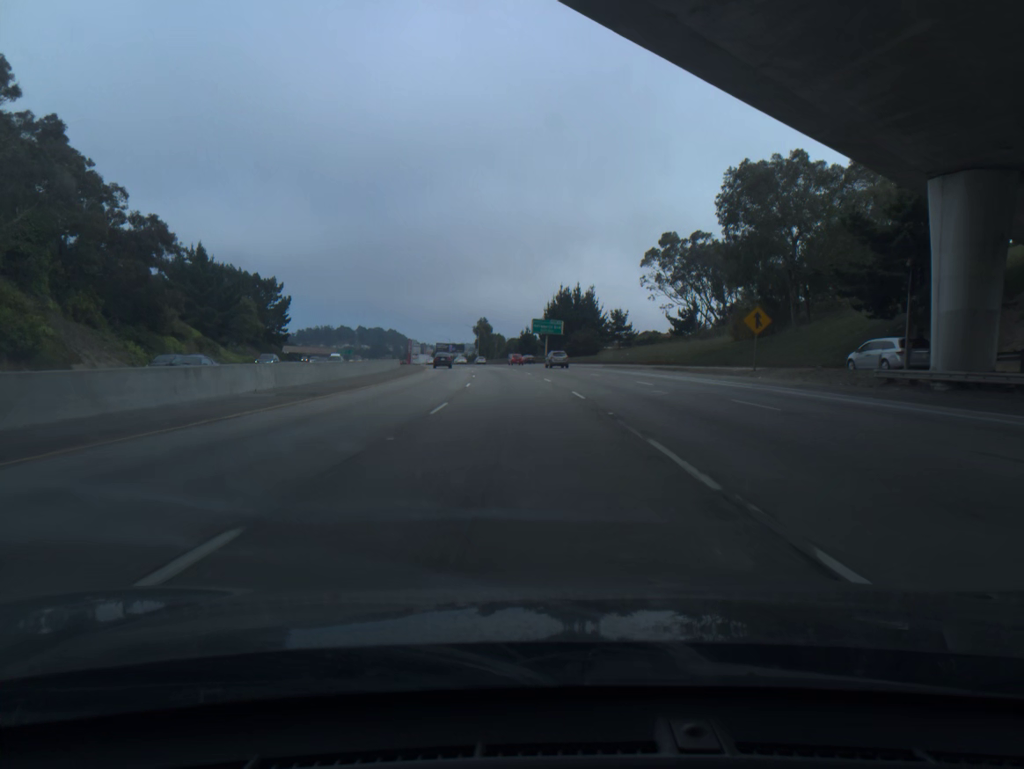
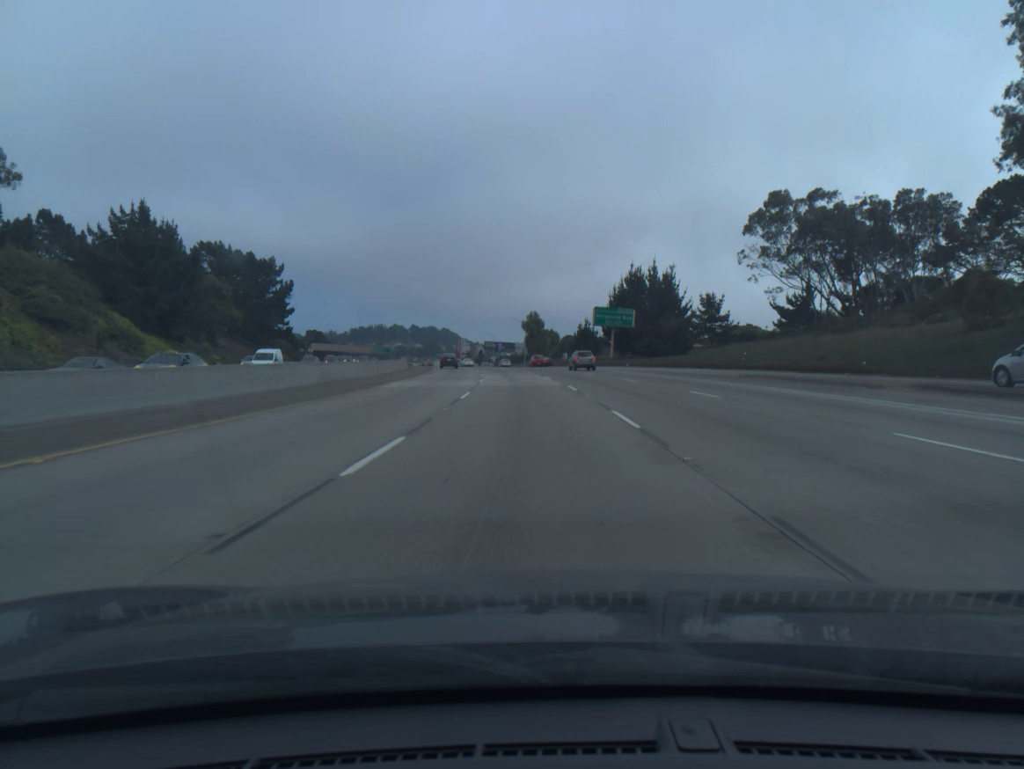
(-1.3, +37.6) m; -4°
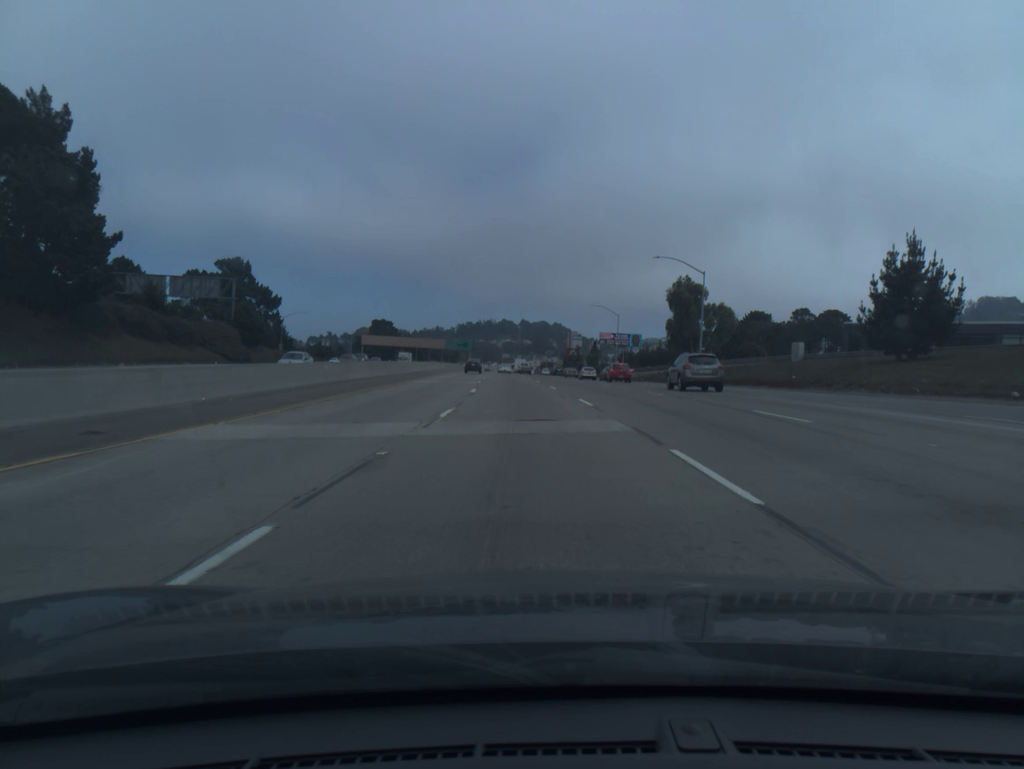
(-6.8, +93.7) m; -8°
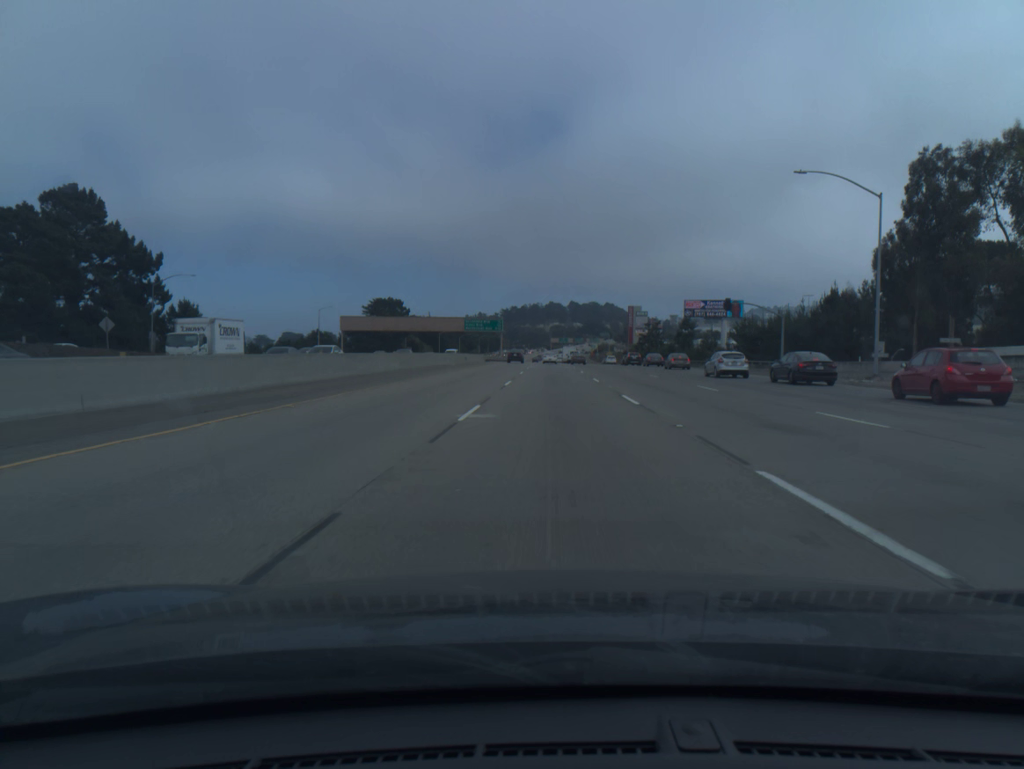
(-3.4, +74.9) m; -4°
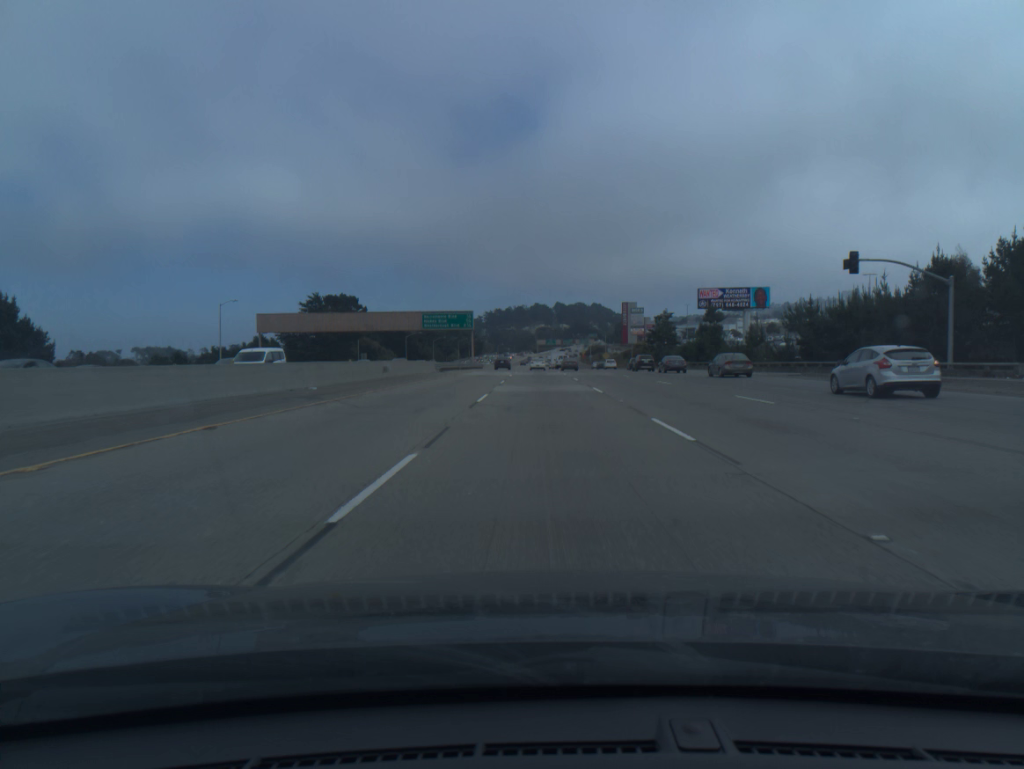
(+0.3, +37.1) m; +1°
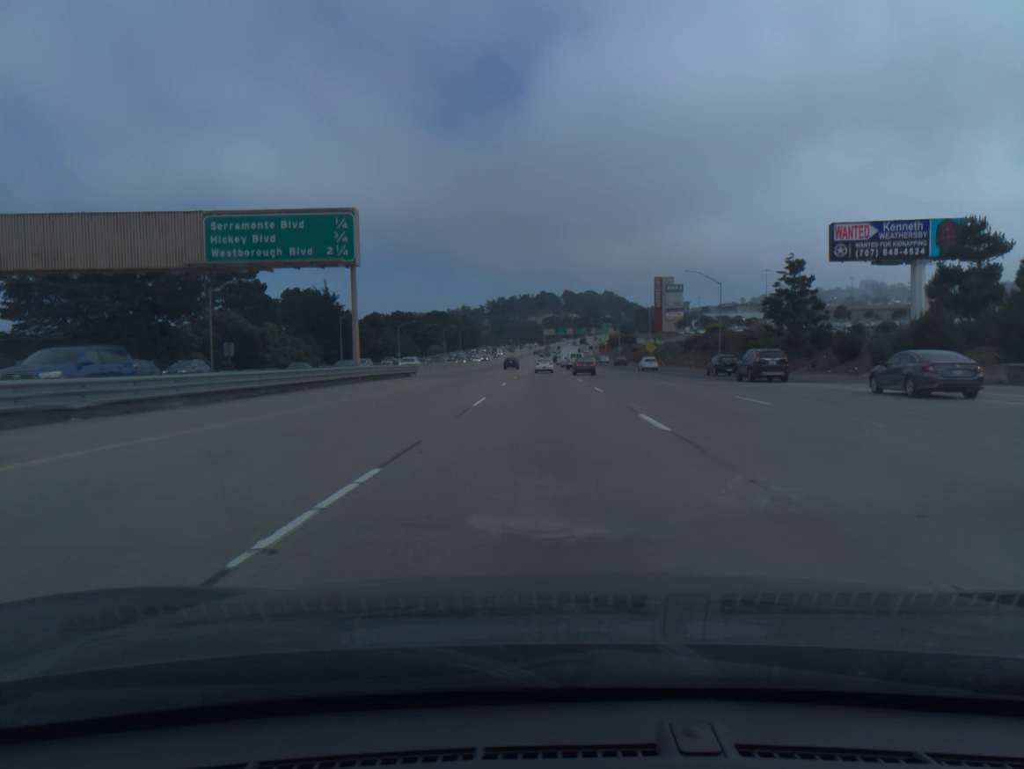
(-0.3, +74.2) m; 0°
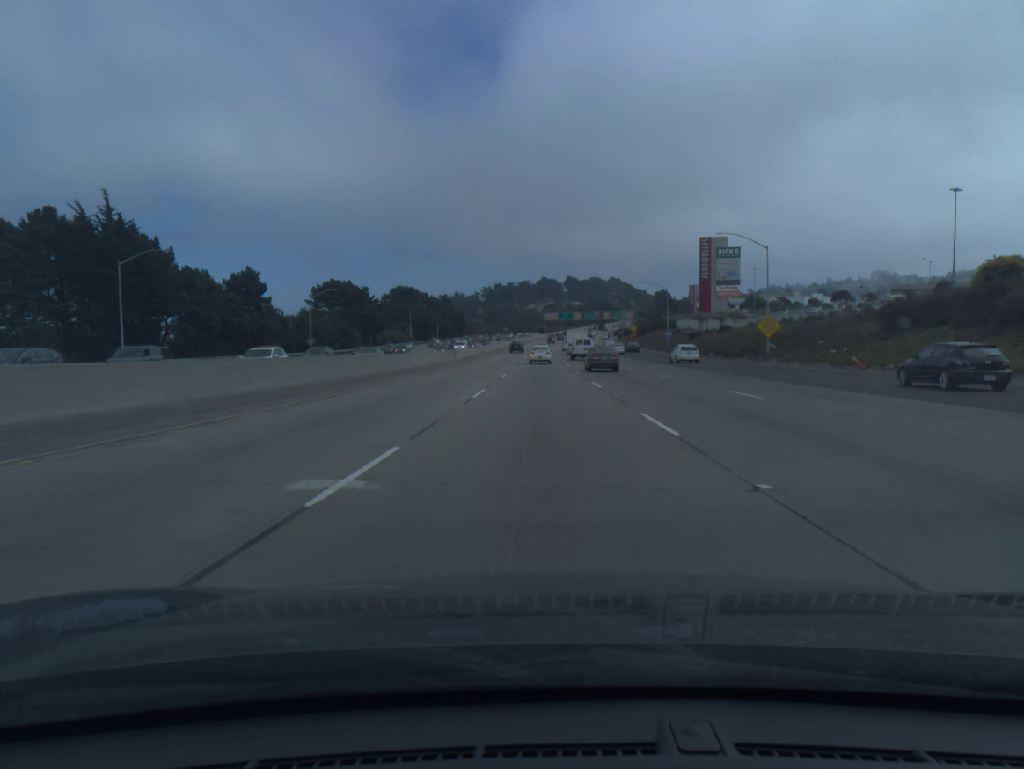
(+0.2, +71.8) m; 0°
